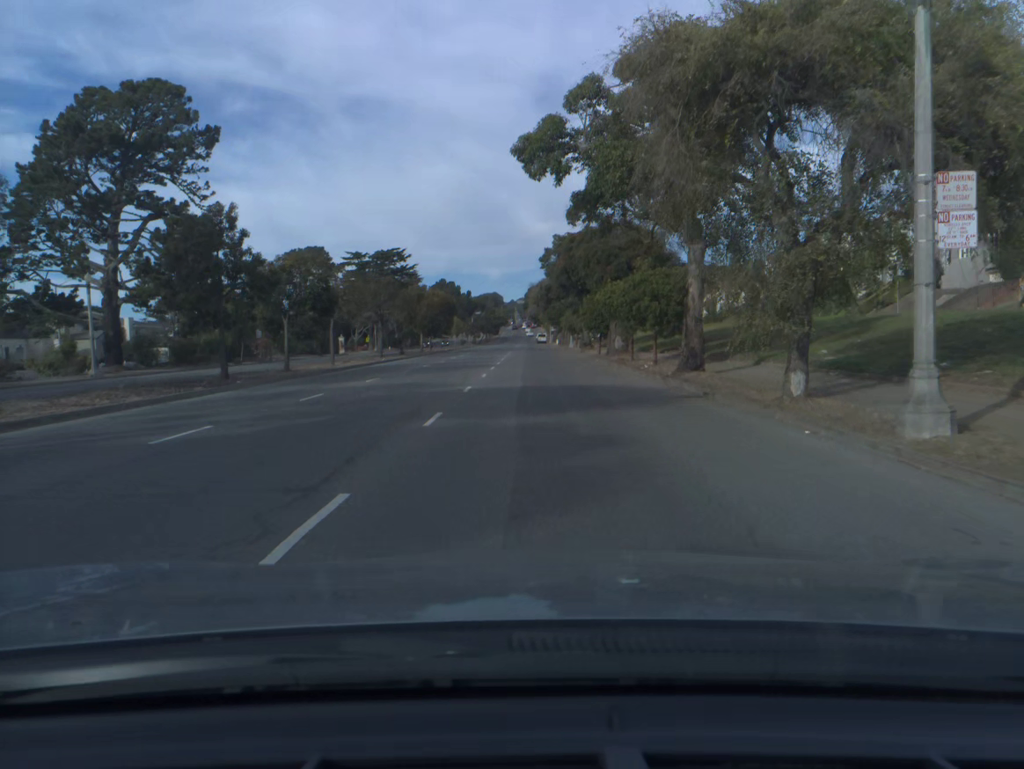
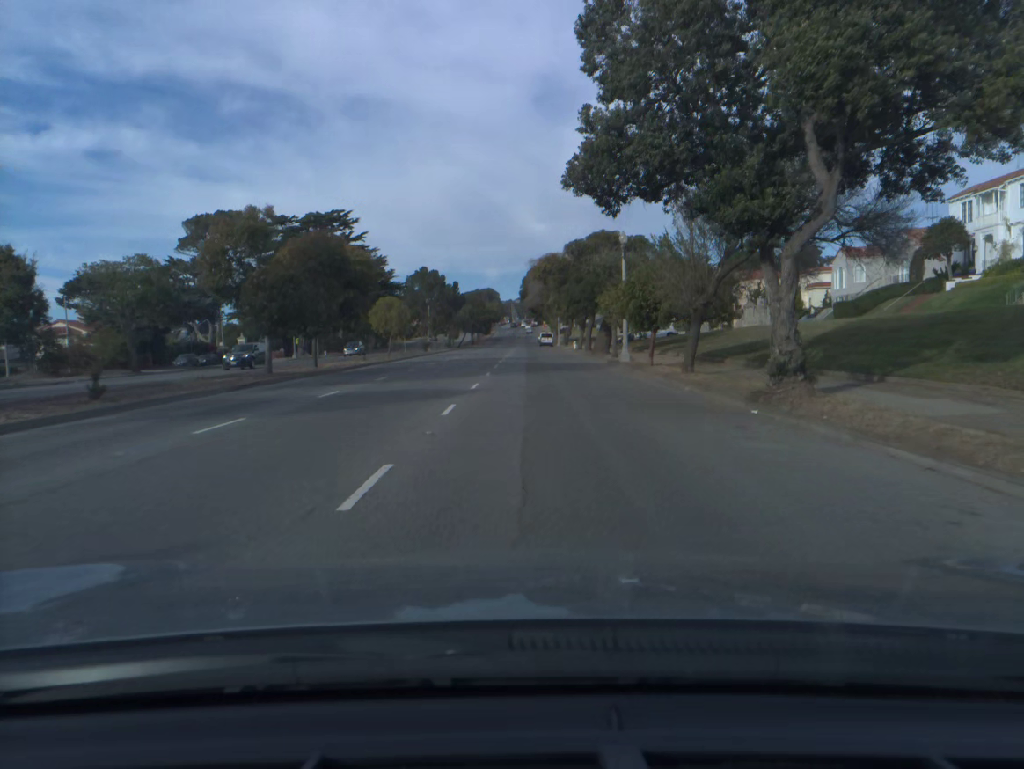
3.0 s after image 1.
(+0.1, +49.1) m; 0°
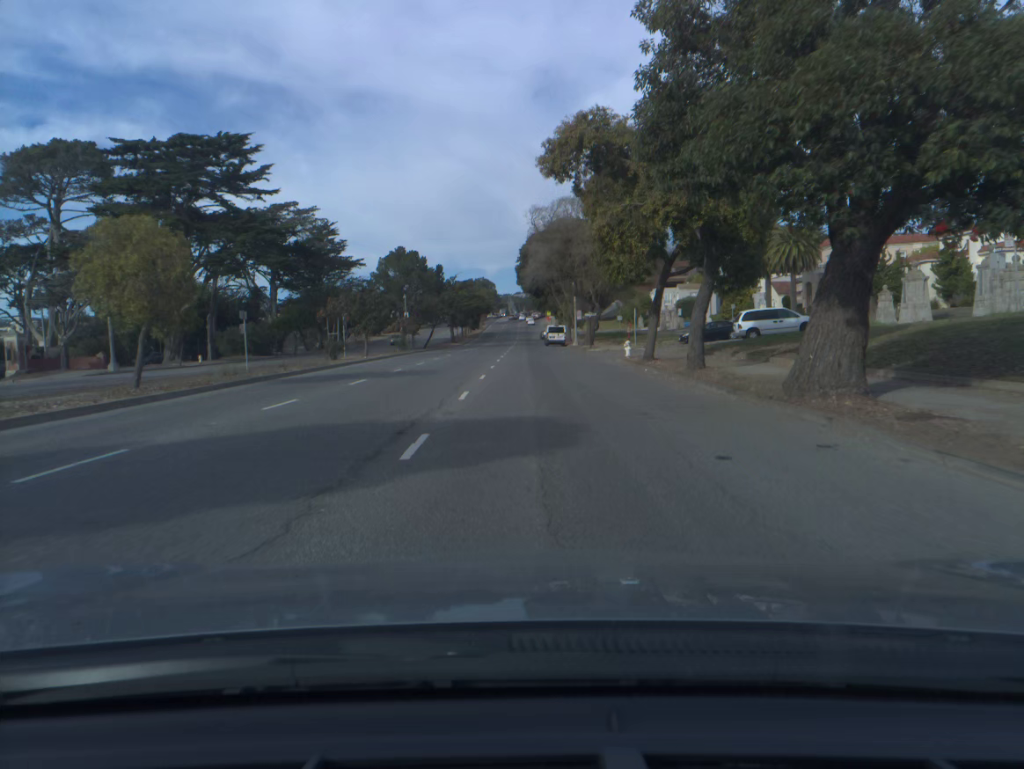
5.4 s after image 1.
(0.0, +40.8) m; 0°
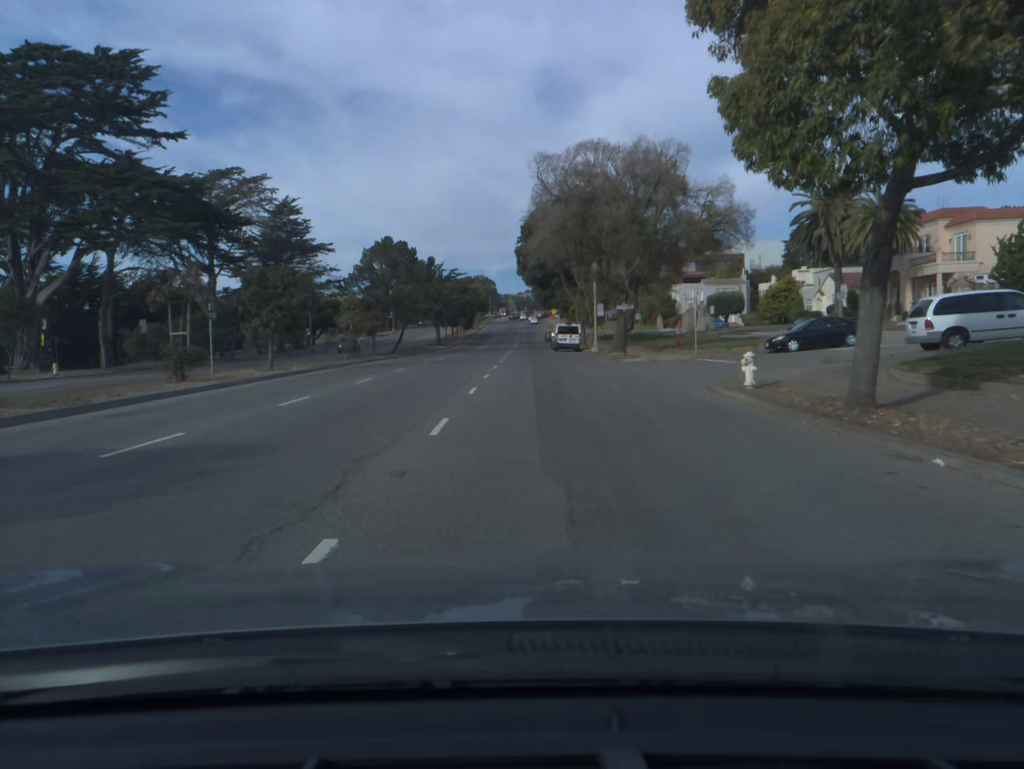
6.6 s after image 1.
(-0.1, +20.5) m; 0°
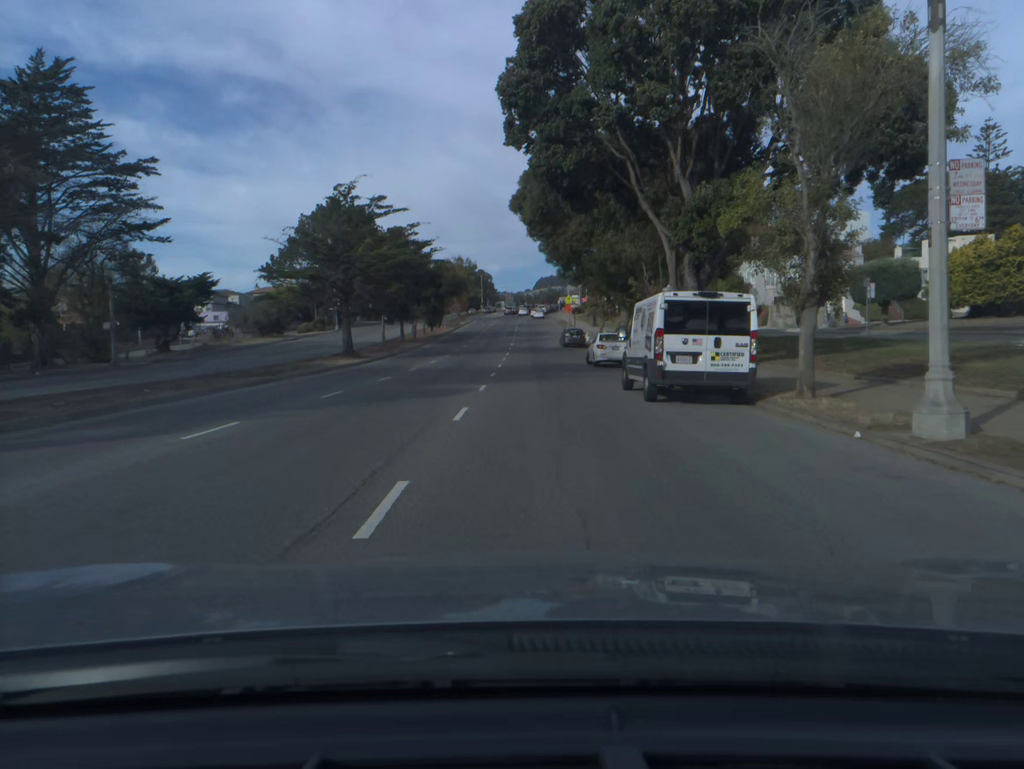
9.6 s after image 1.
(+0.1, +48.6) m; 0°
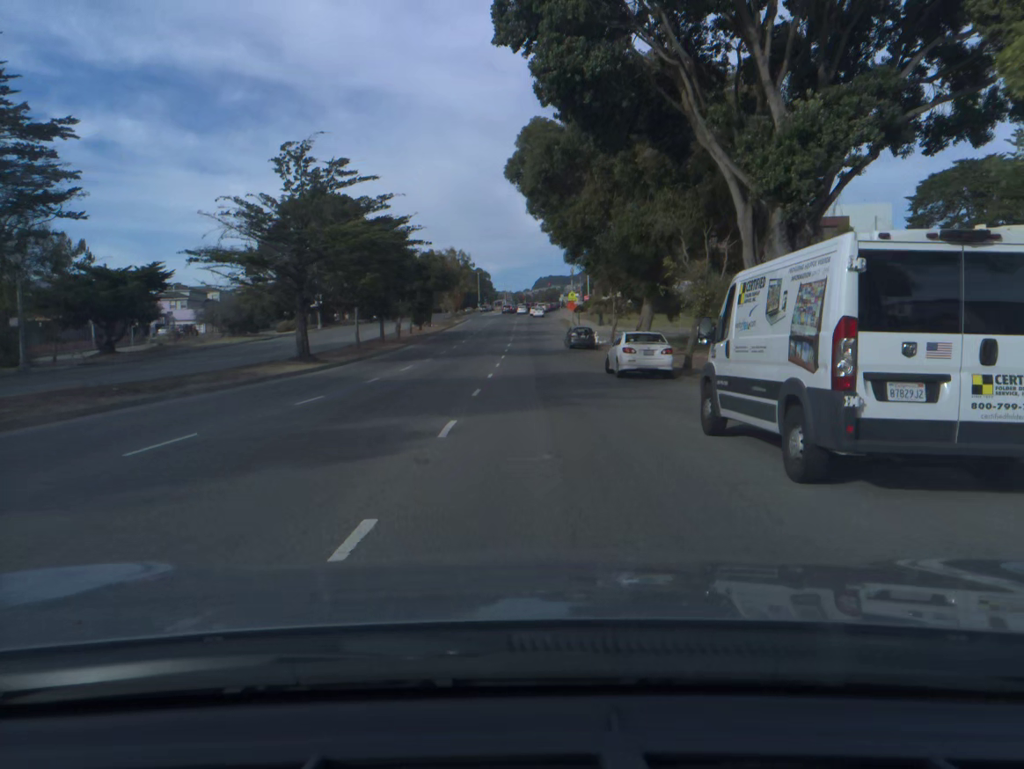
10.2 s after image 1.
(0.0, +9.2) m; 0°
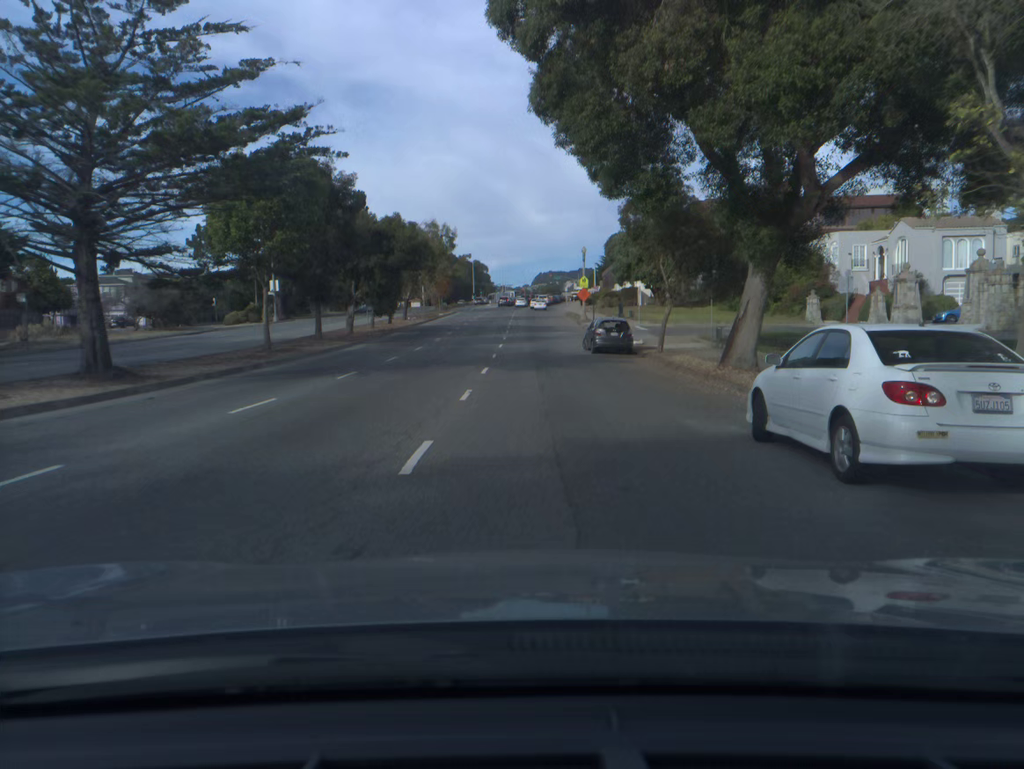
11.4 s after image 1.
(+0.1, +17.8) m; 0°
